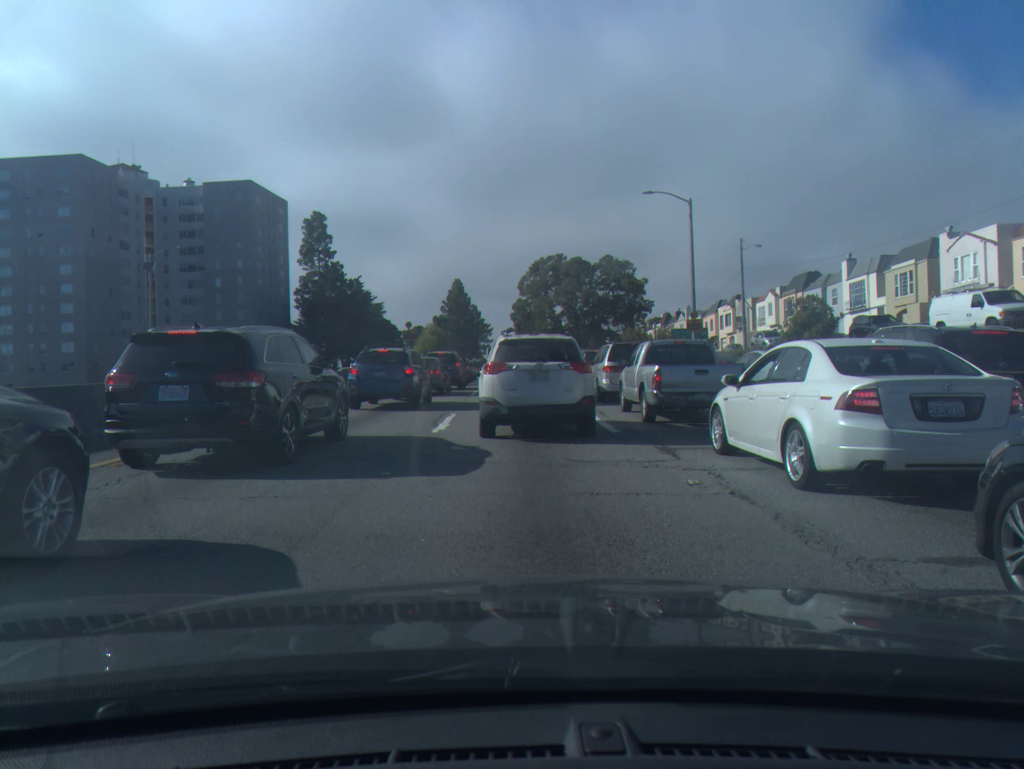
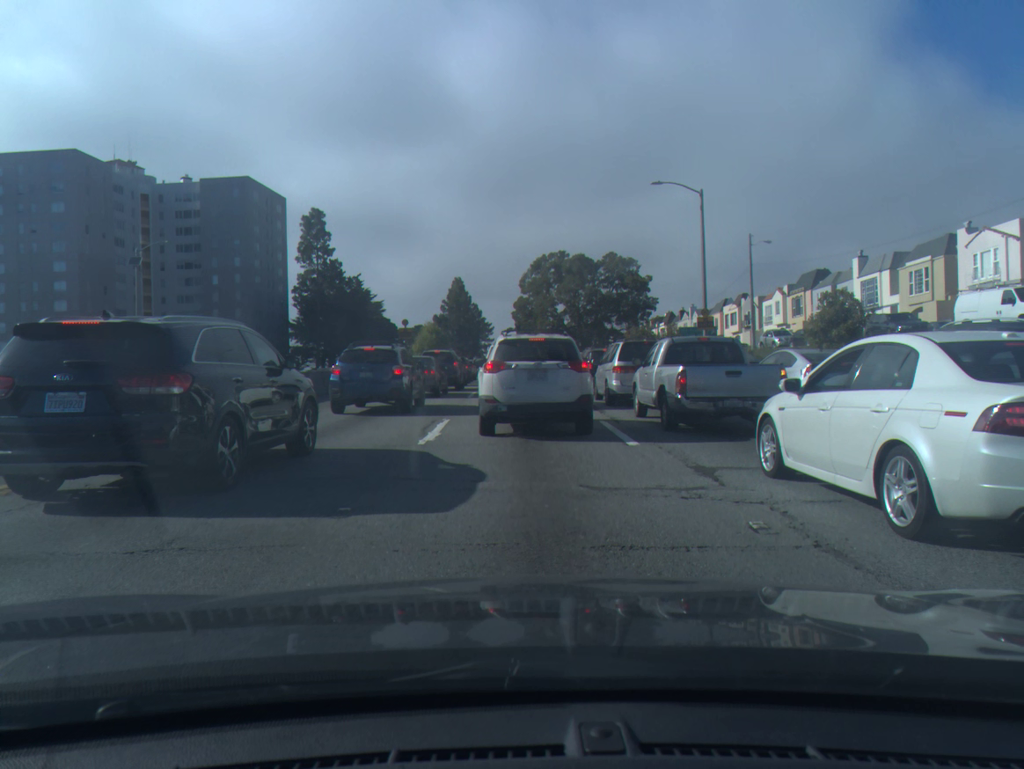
(0.0, +2.0) m; 0°
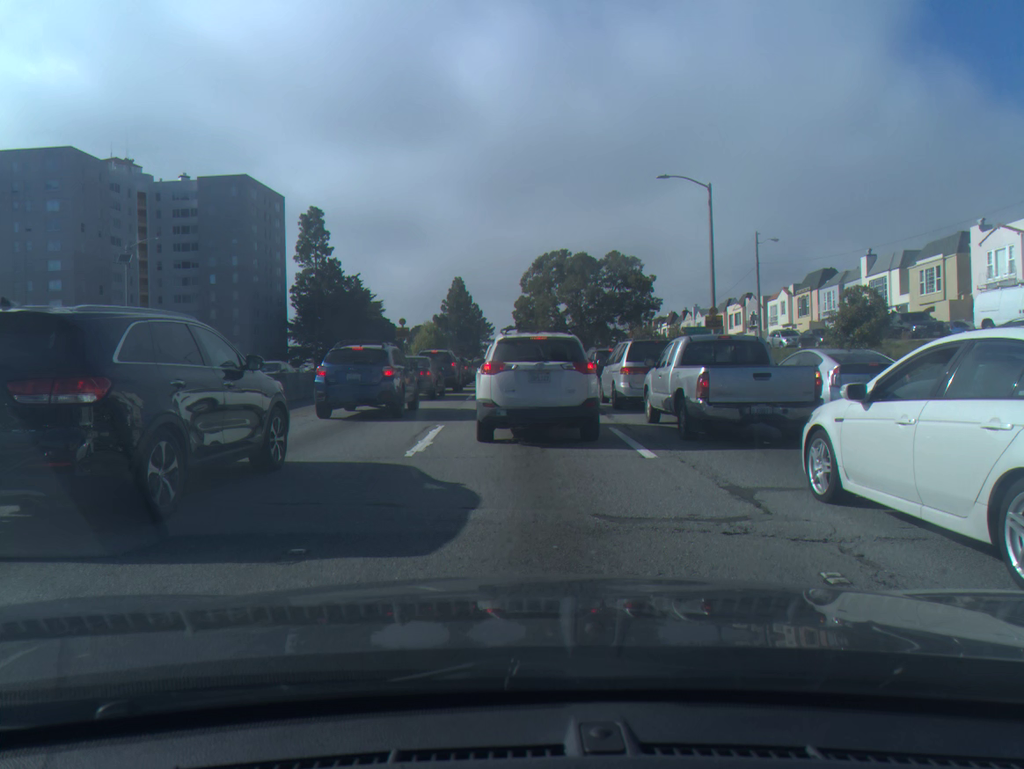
(0.0, +1.4) m; 0°
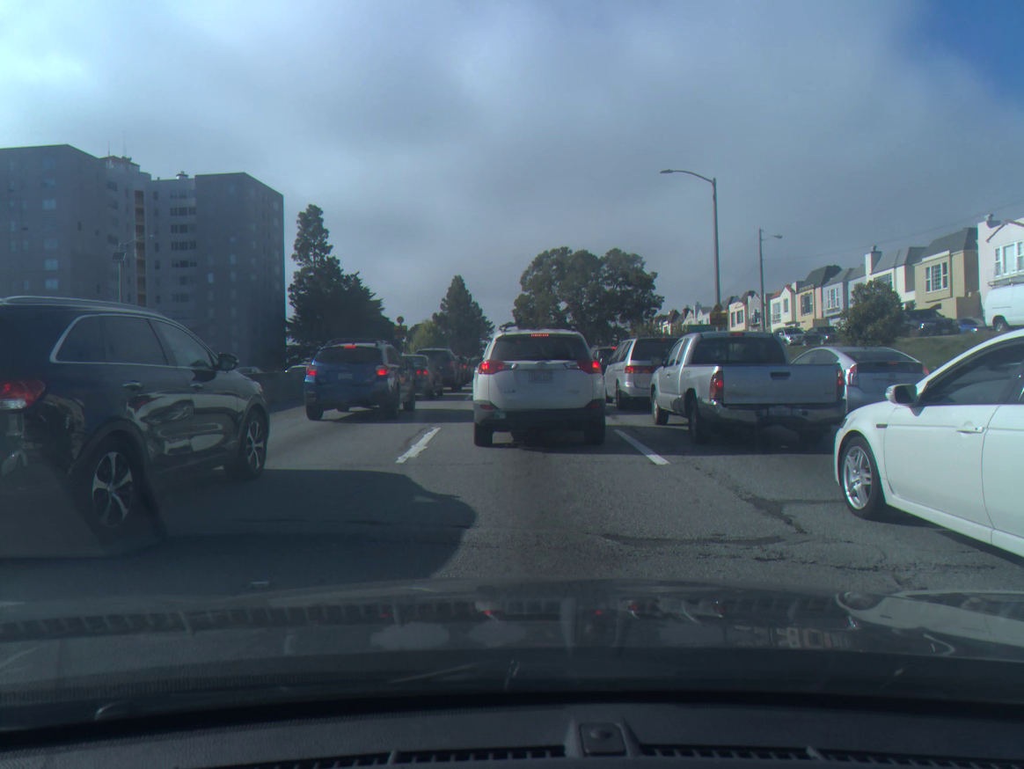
(0.0, +0.7) m; 0°
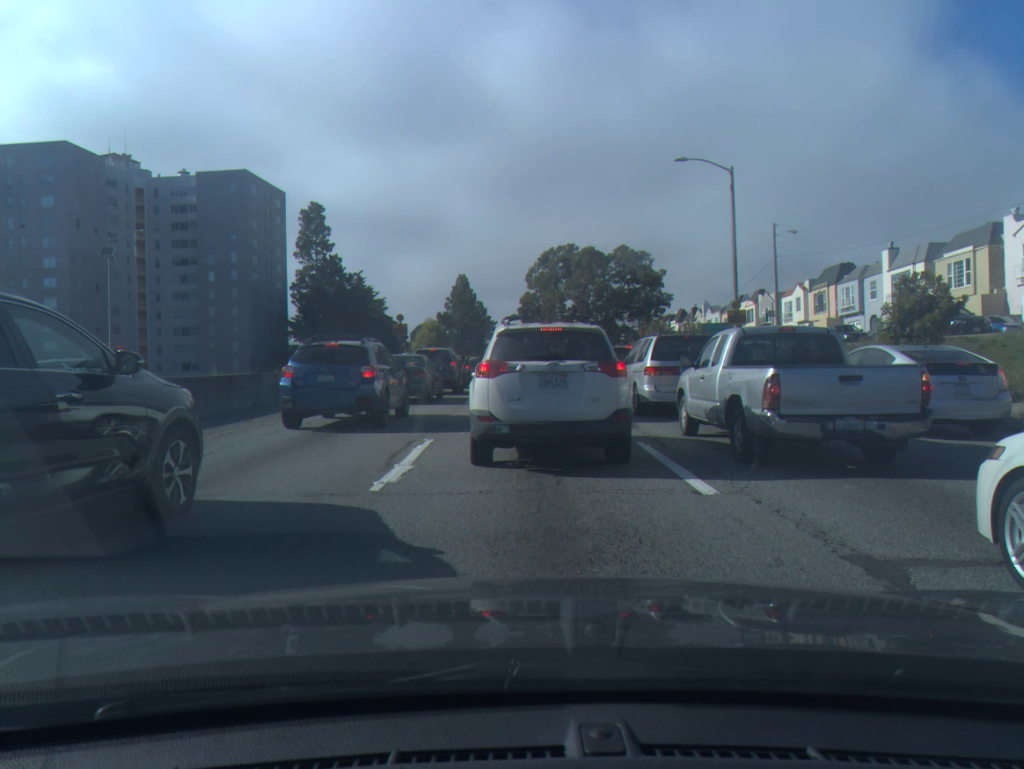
(0.0, +2.1) m; 0°
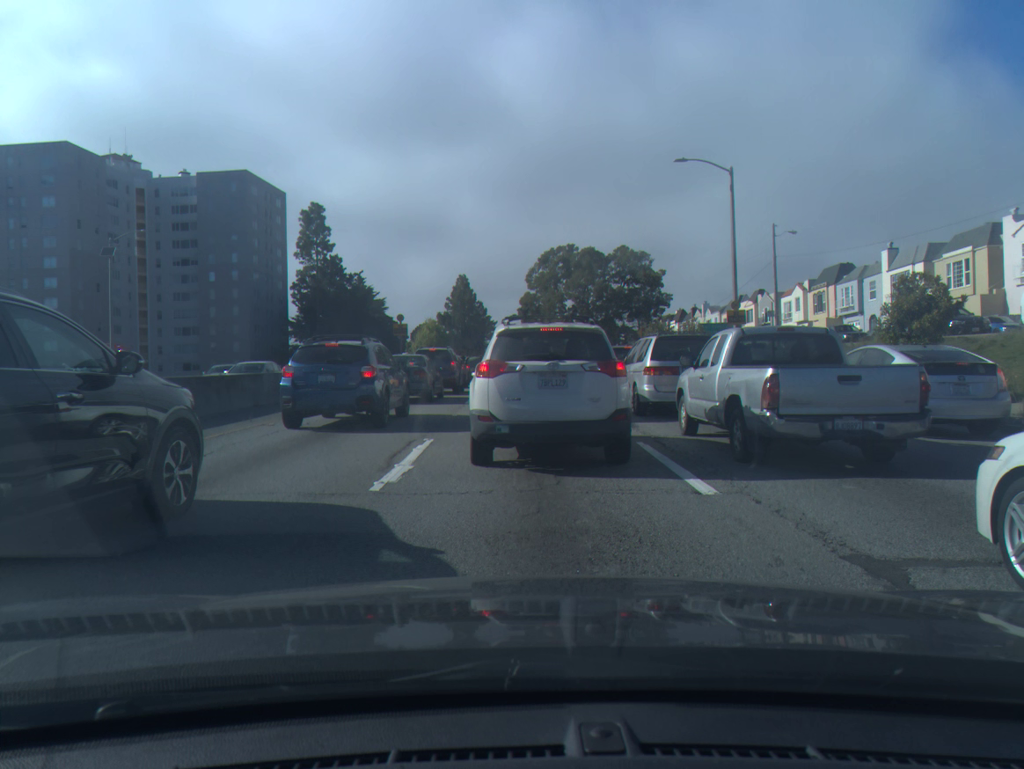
(0.0, 0.0) m; 0°
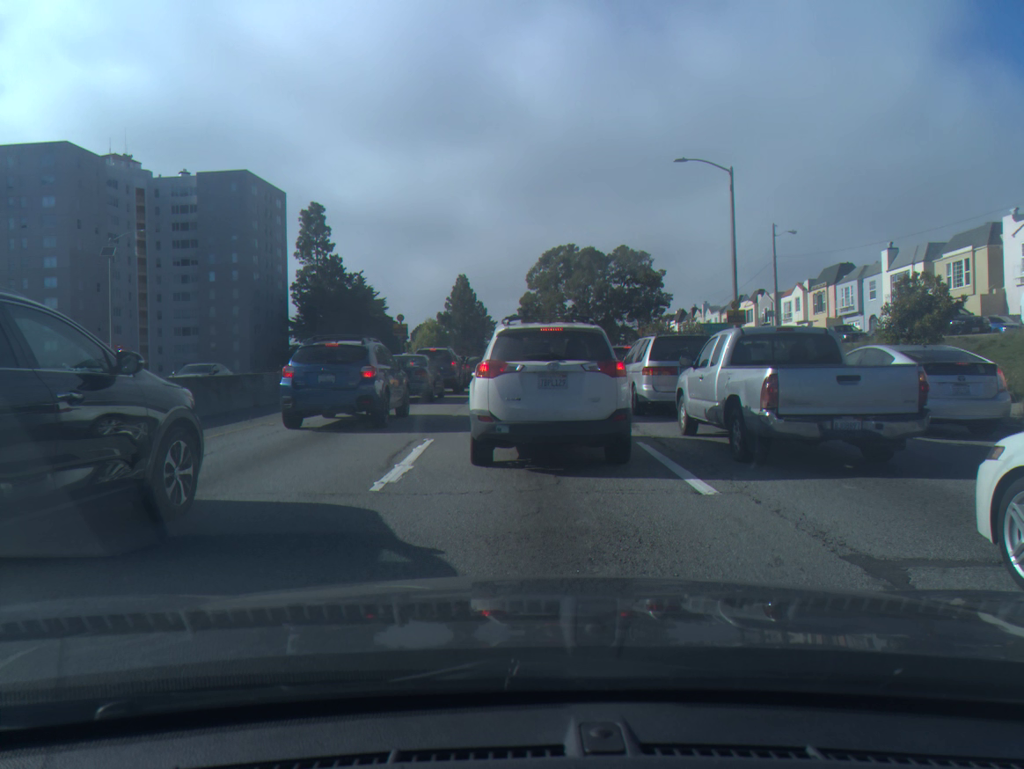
(0.0, 0.0) m; 0°
